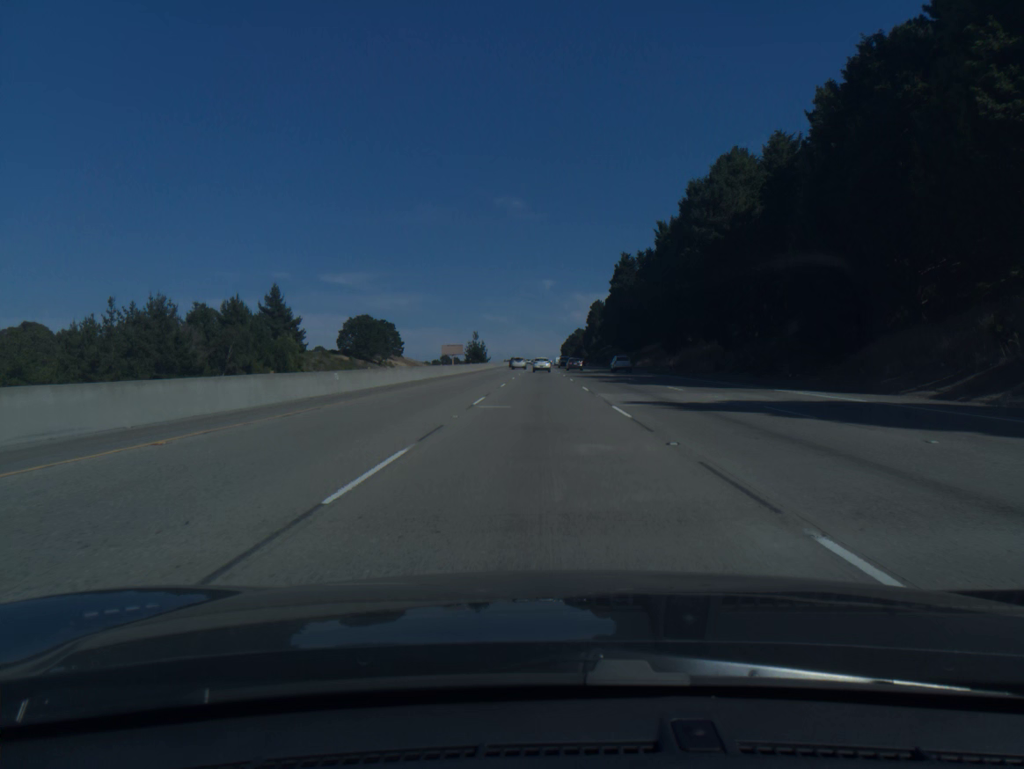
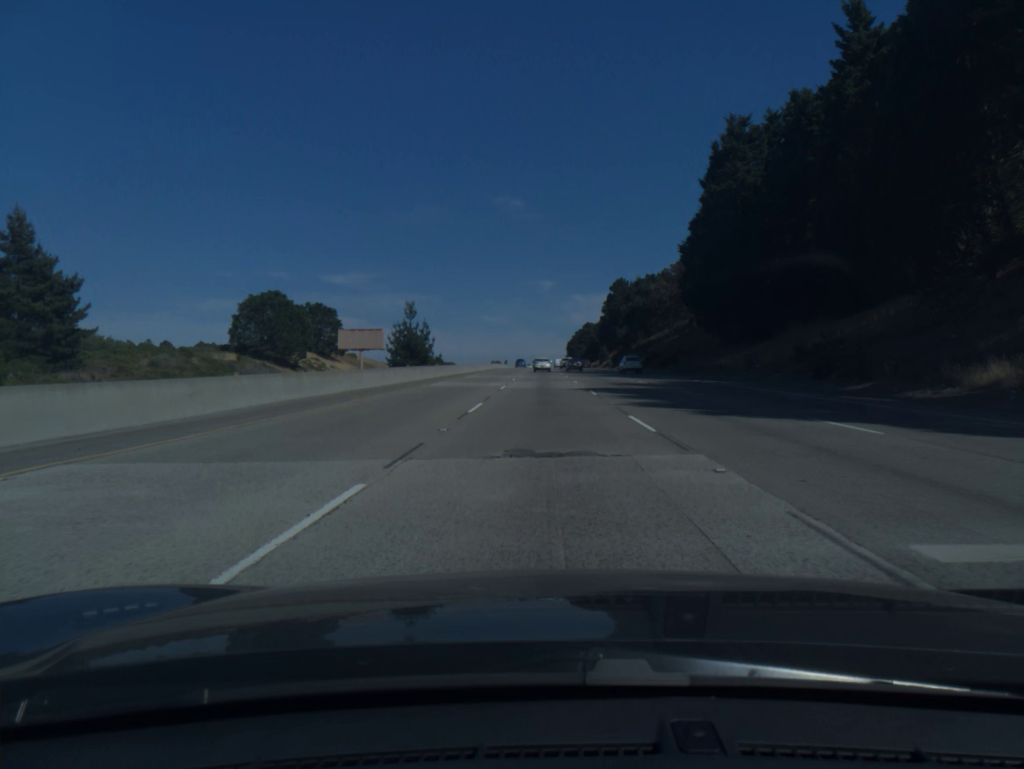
(-0.3, +90.9) m; 0°
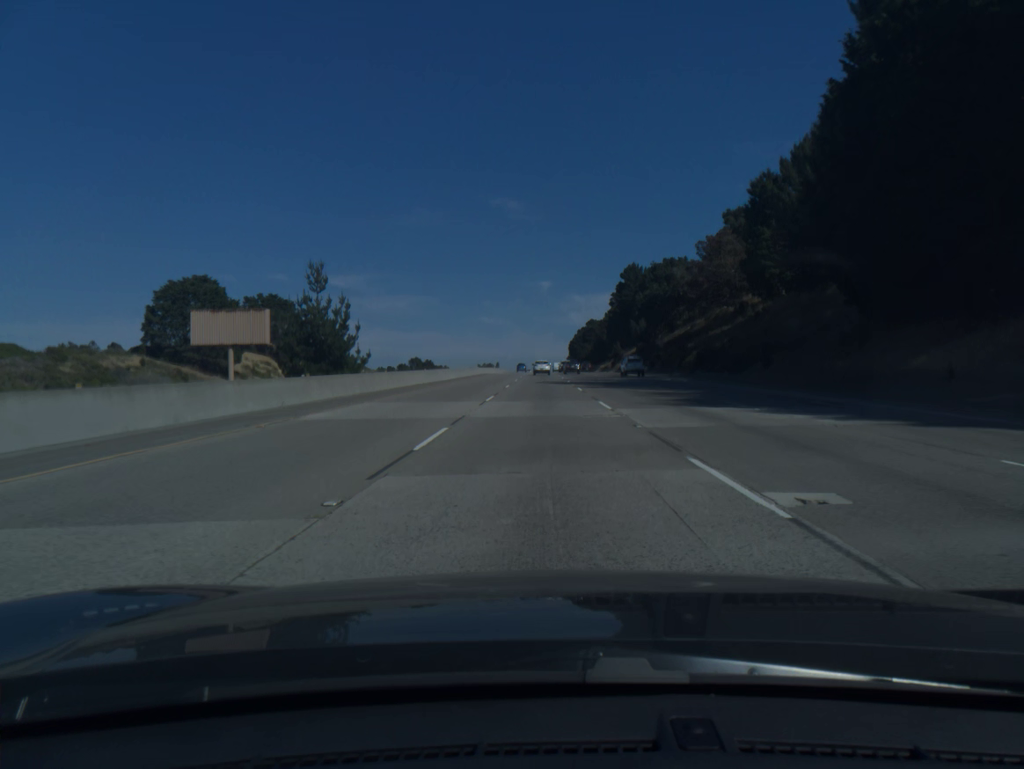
(+0.1, +36.3) m; 0°
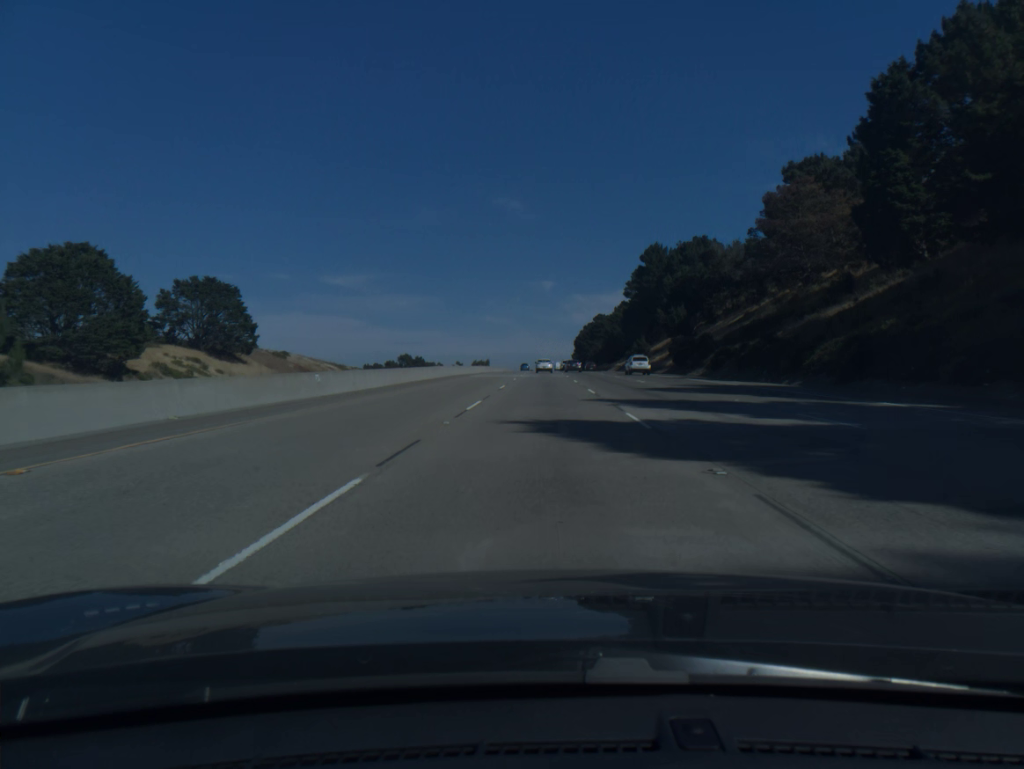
(-0.1, +36.3) m; 0°
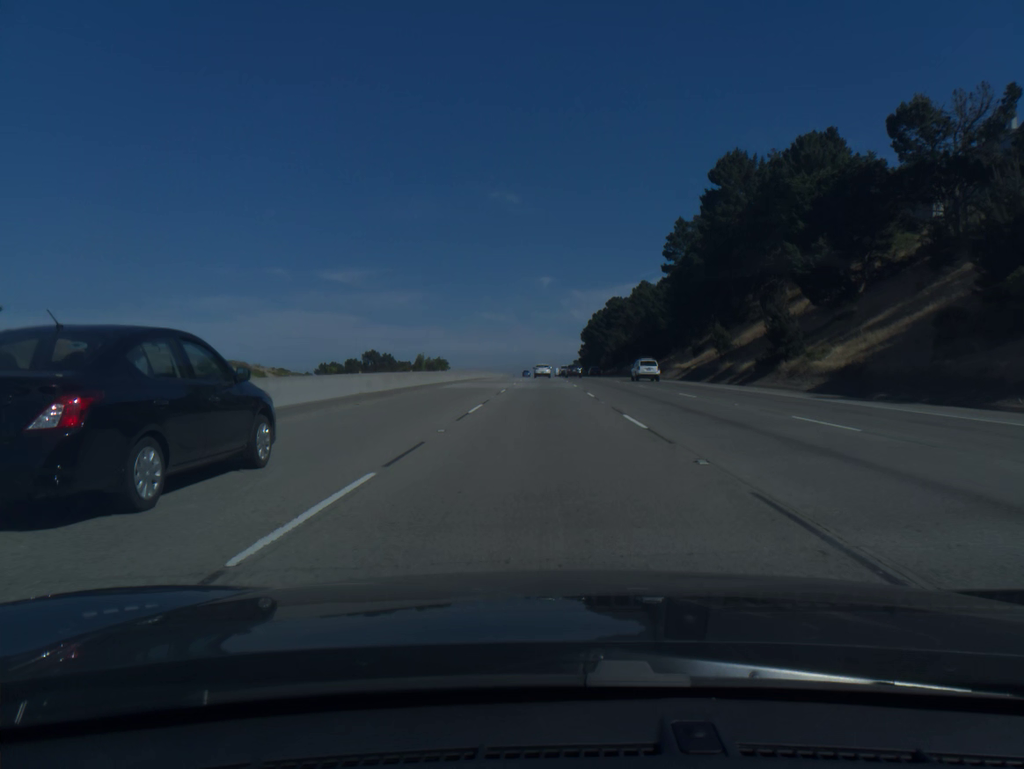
(+0.1, +72.6) m; 0°
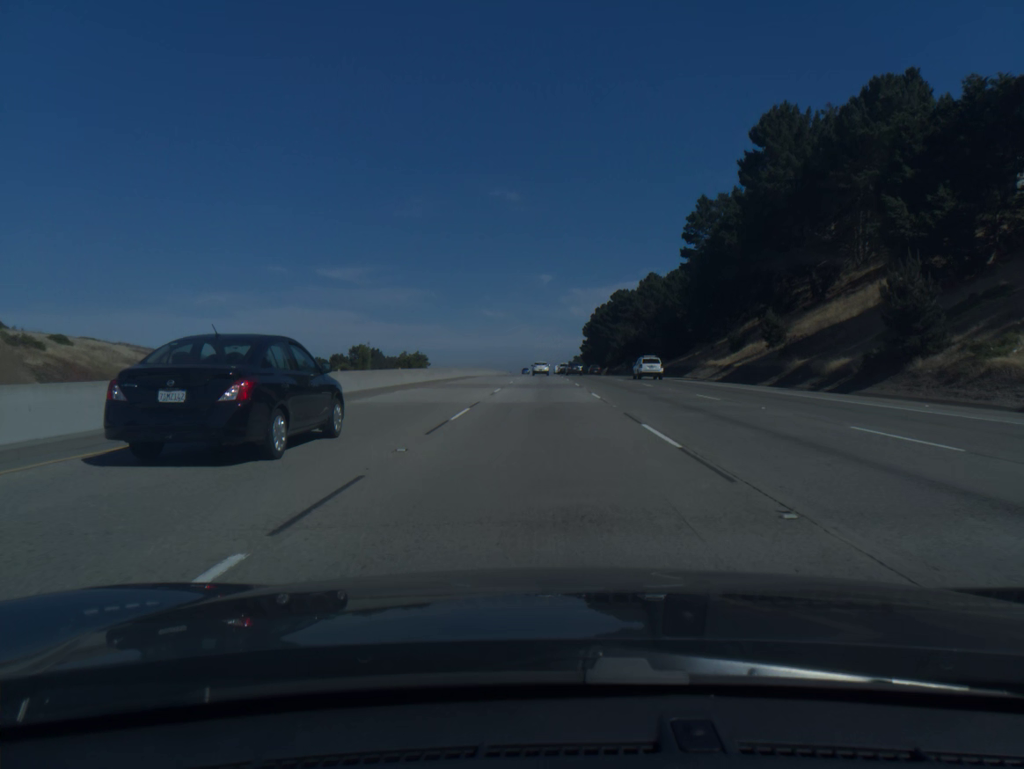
(0.0, +18.2) m; 0°
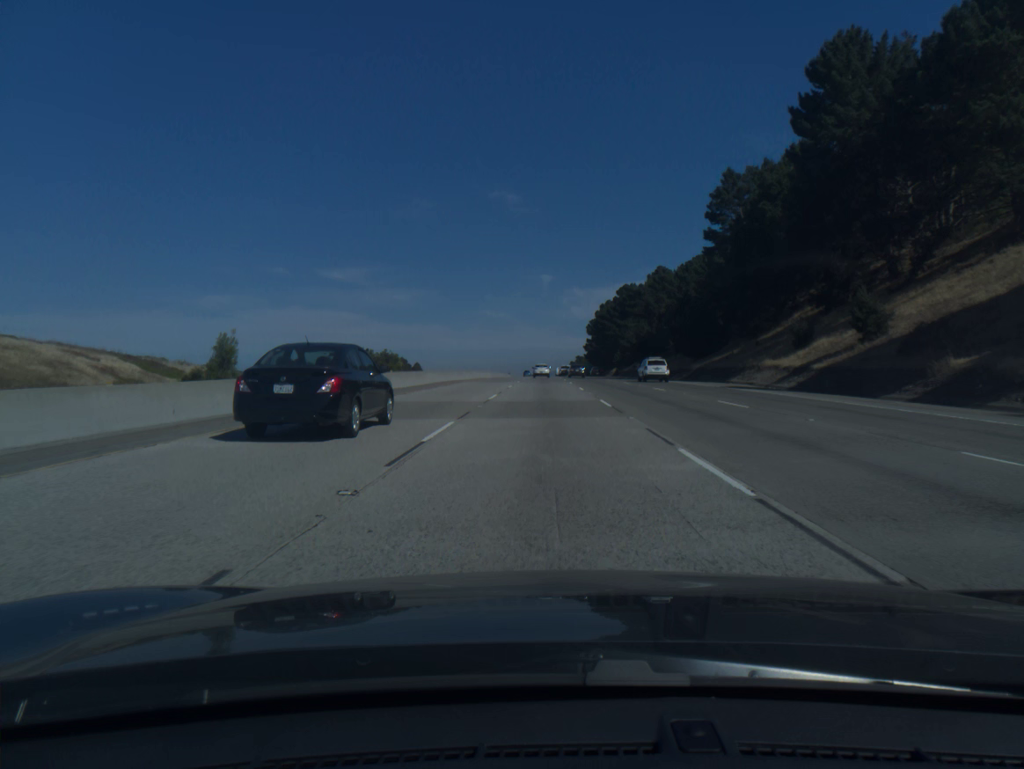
(0.0, +18.2) m; 0°
